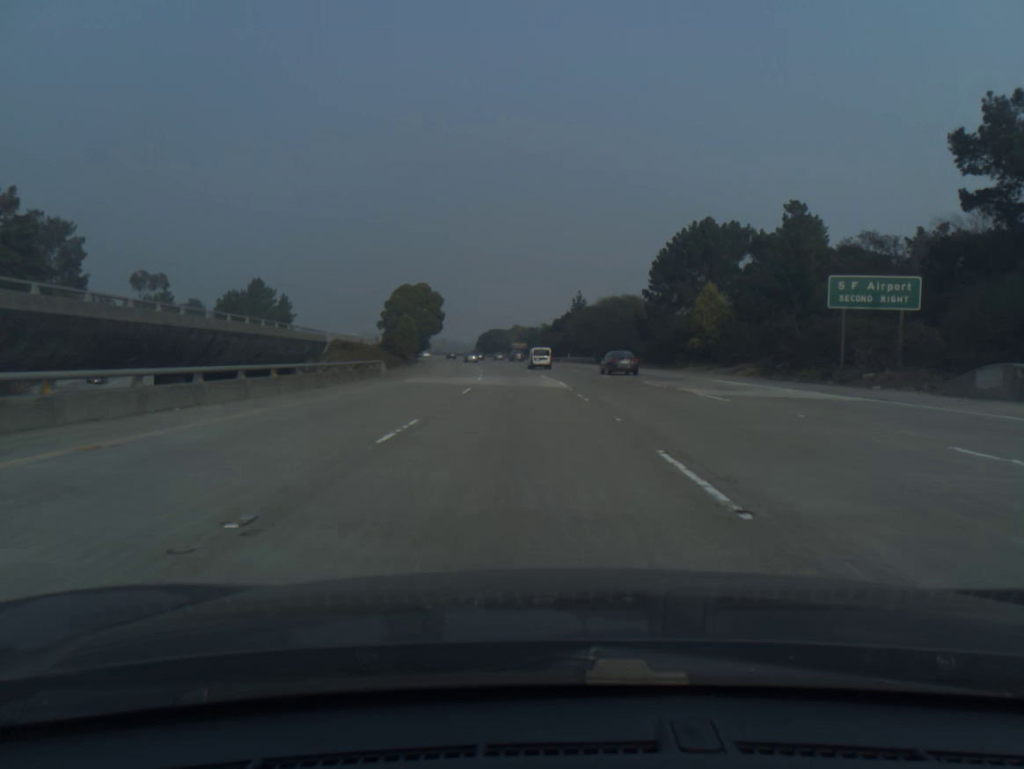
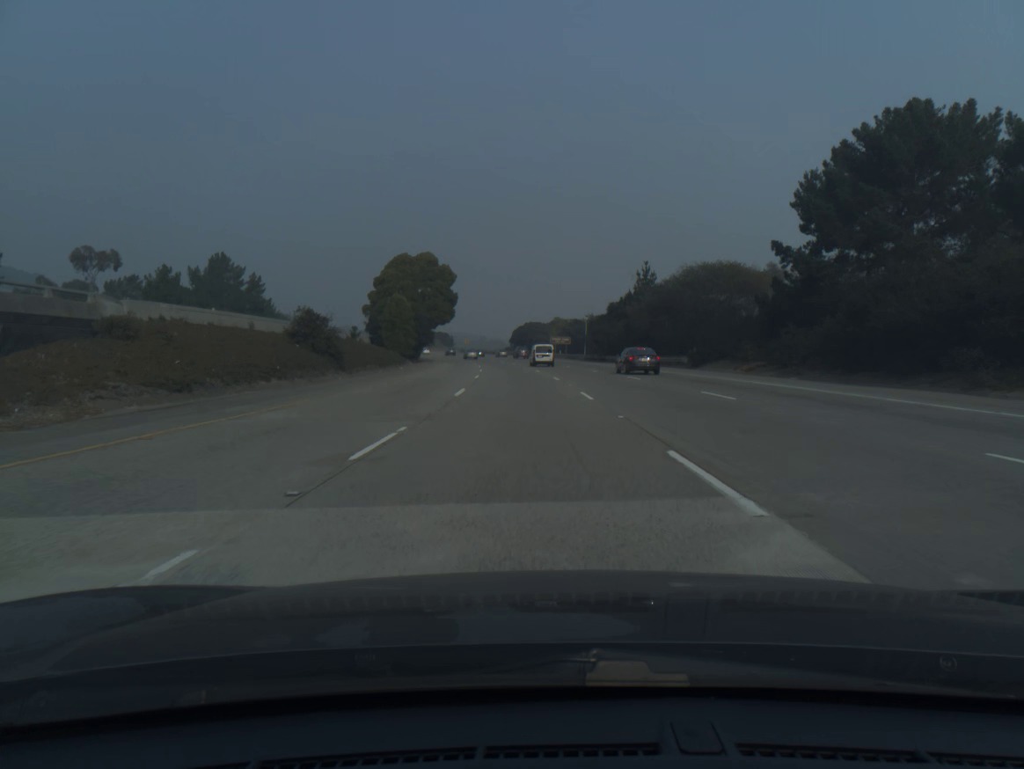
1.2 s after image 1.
(-1.0, +39.0) m; -3°
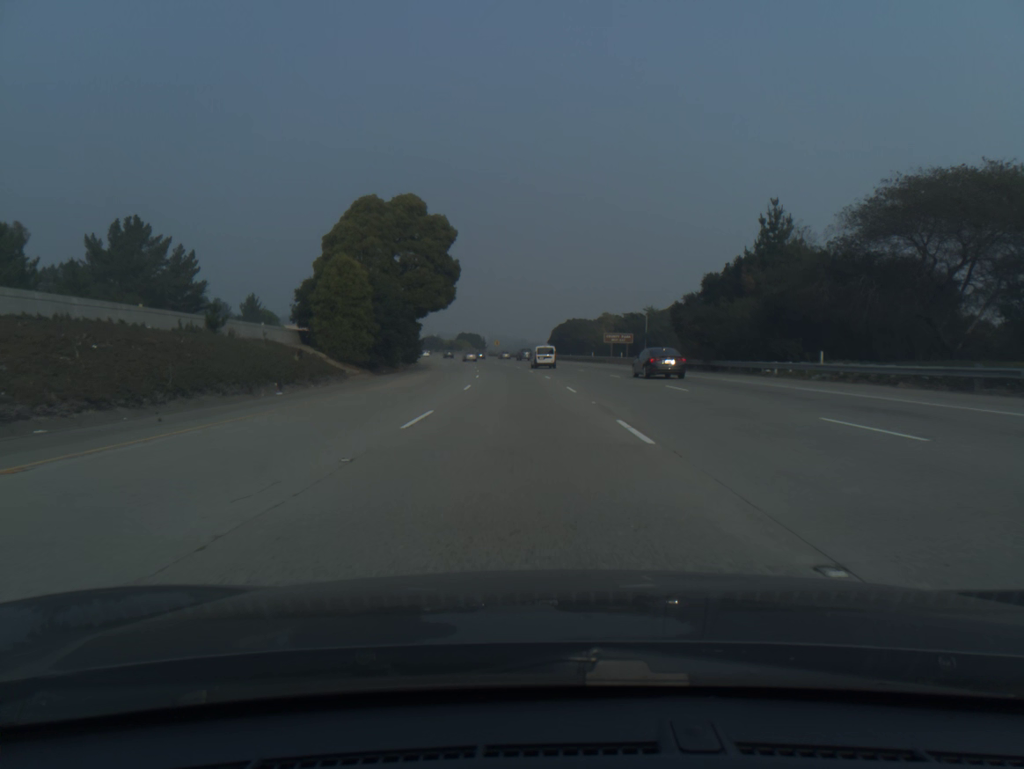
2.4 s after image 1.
(-1.0, +39.1) m; -3°
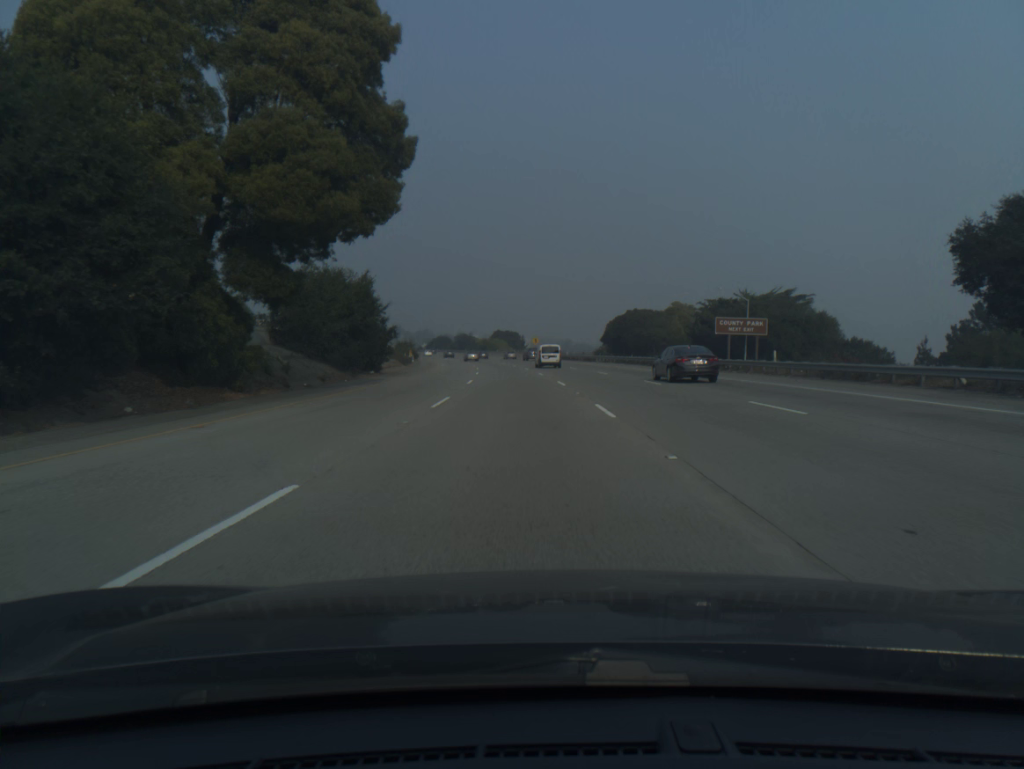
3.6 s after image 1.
(-1.1, +39.3) m; -3°
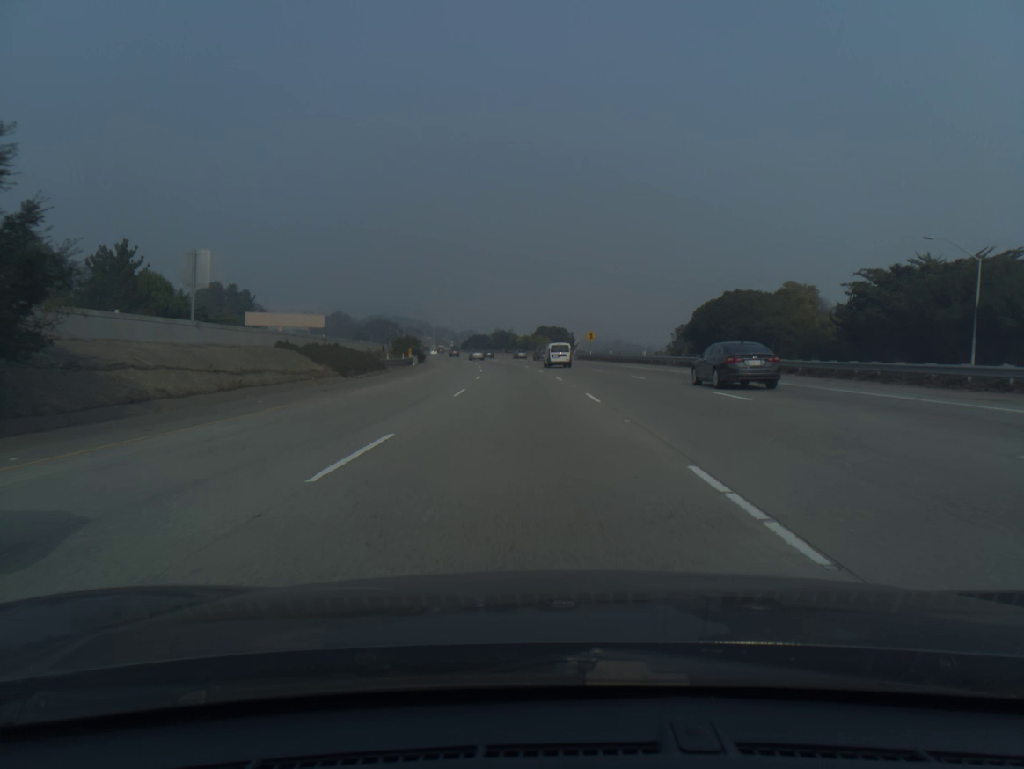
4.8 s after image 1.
(-1.2, +39.6) m; -3°
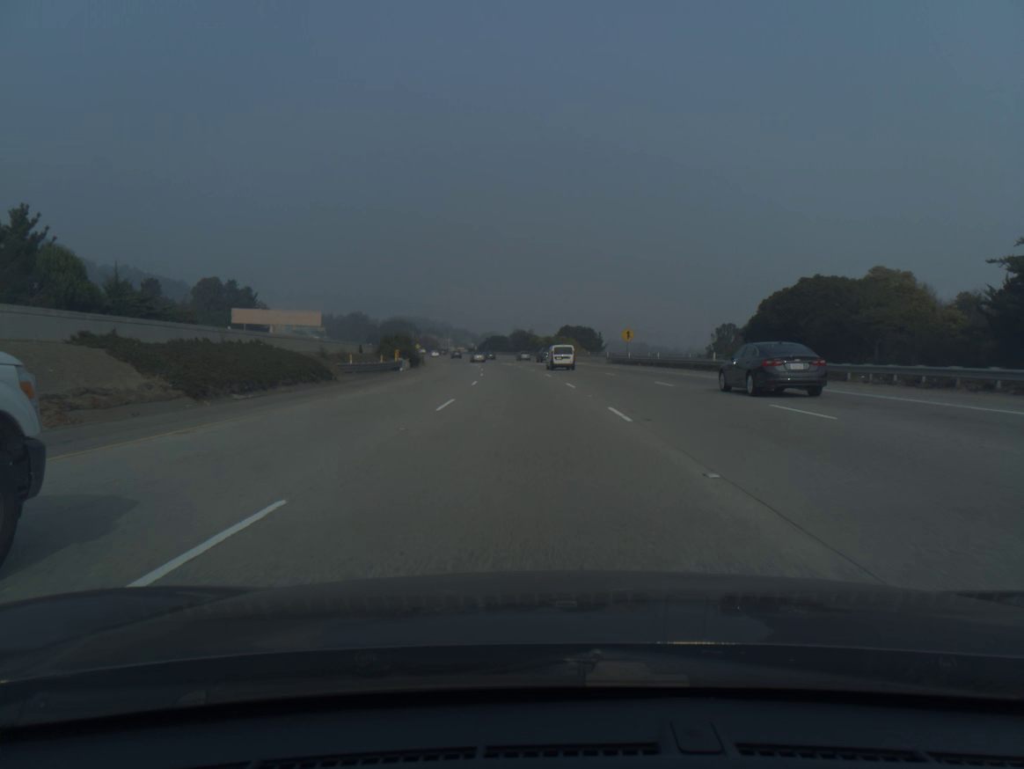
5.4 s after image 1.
(-0.3, +19.9) m; -2°
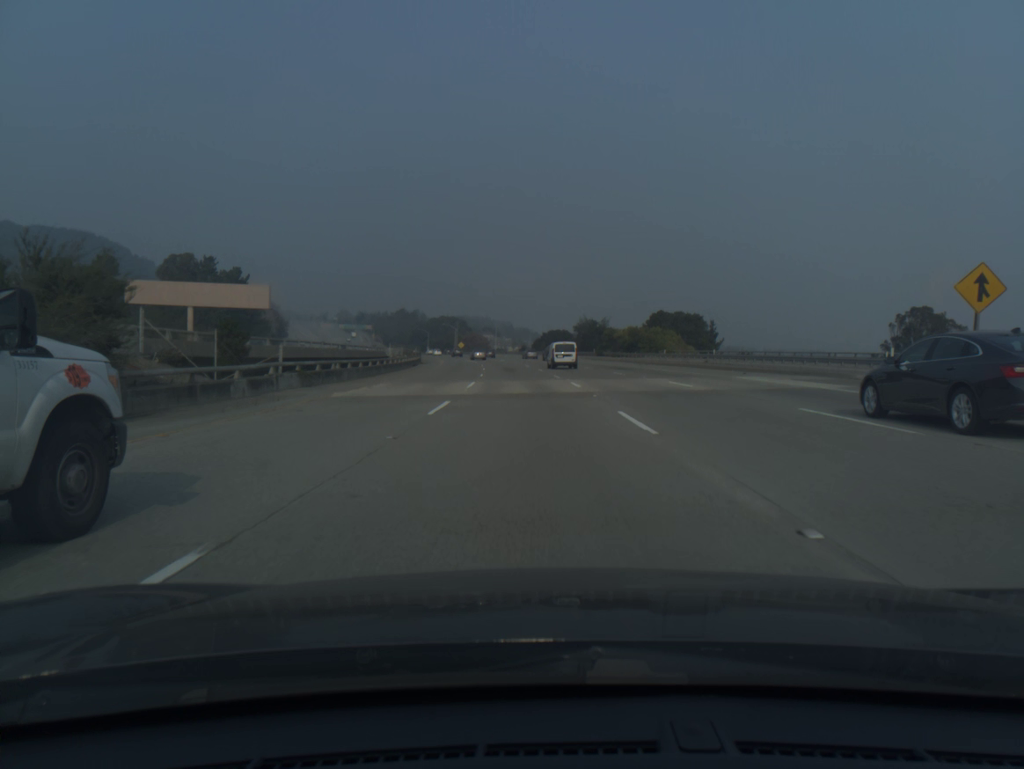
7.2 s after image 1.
(-2.4, +59.7) m; -5°
